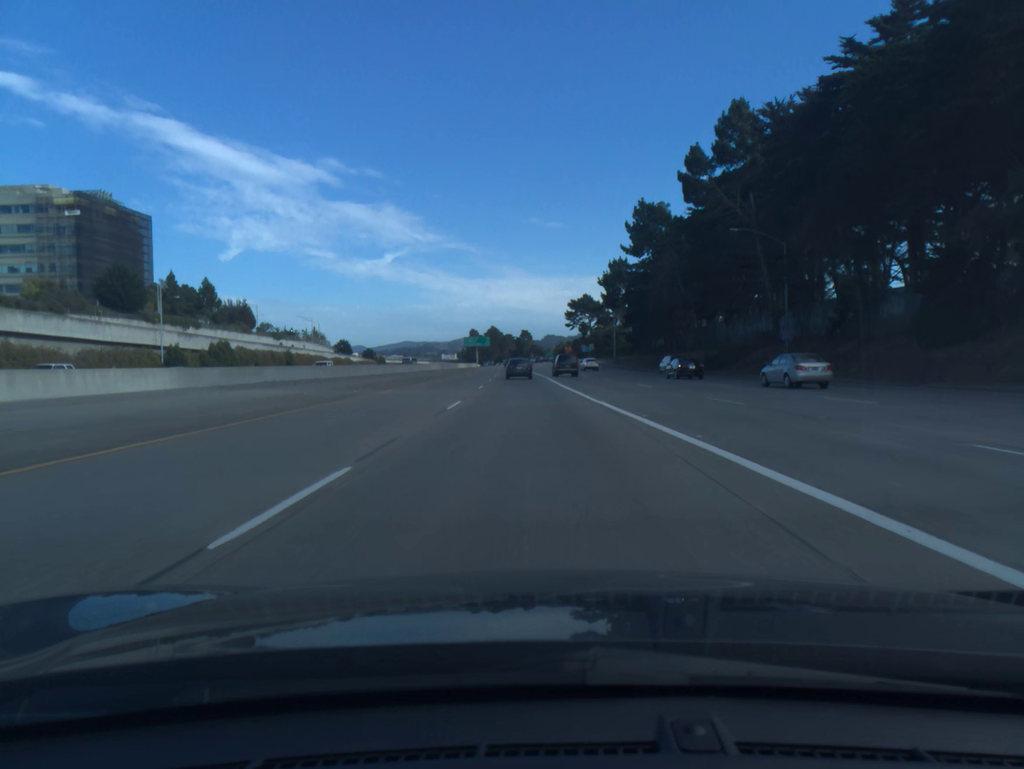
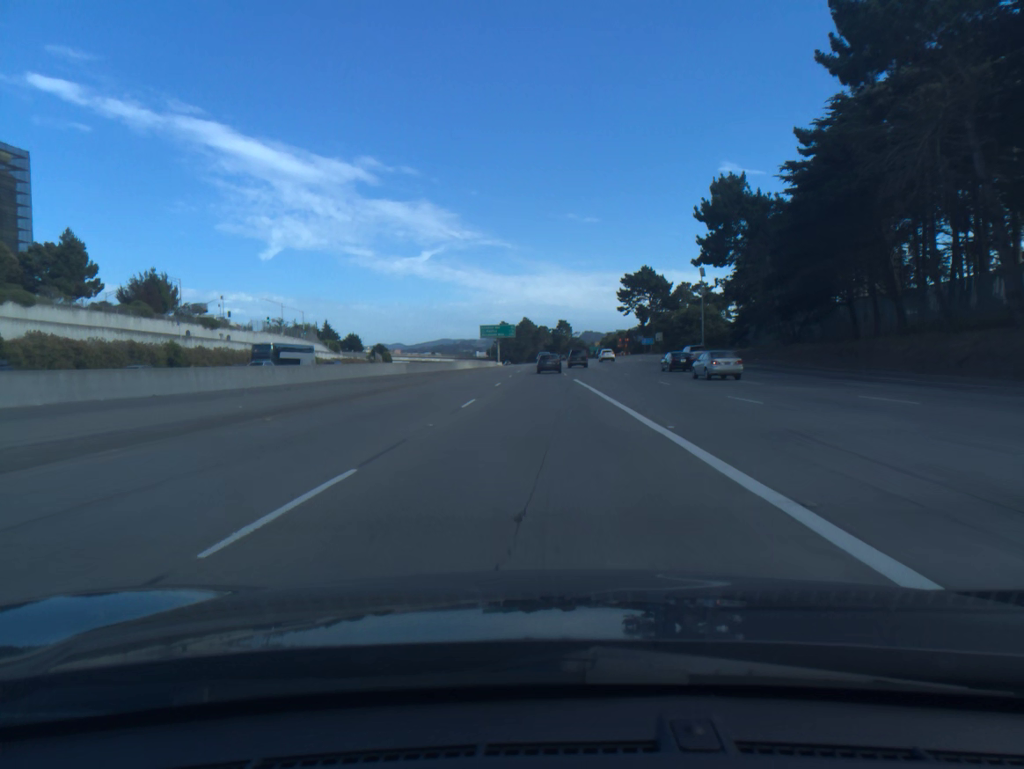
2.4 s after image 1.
(-1.5, +59.0) m; -3°
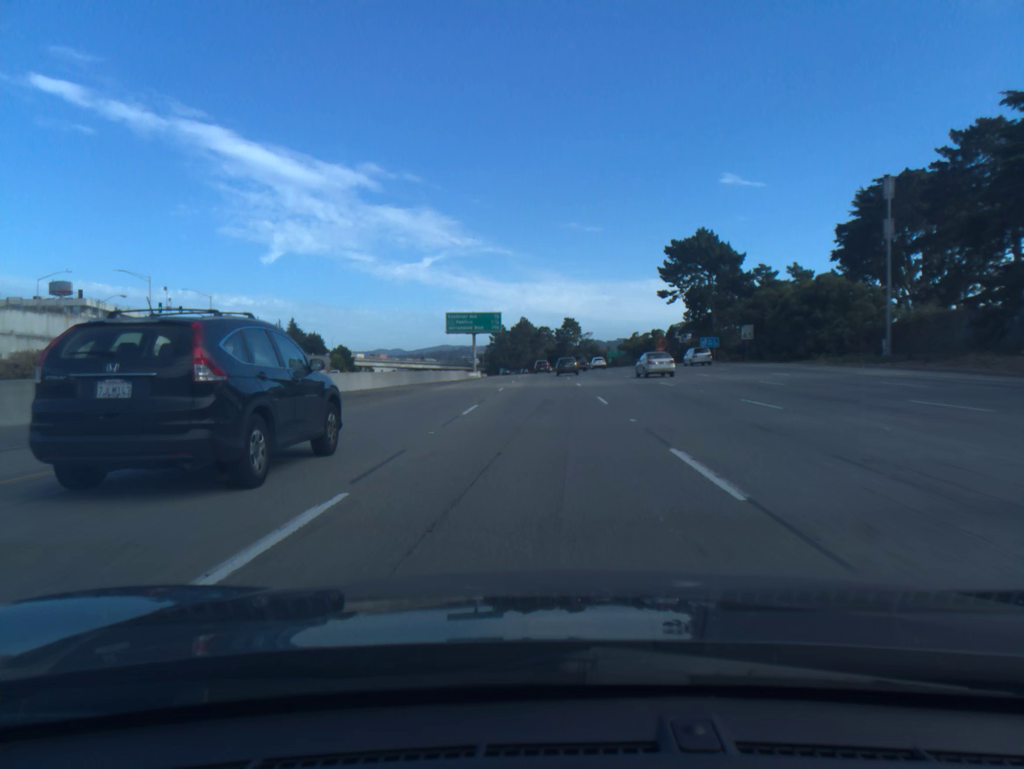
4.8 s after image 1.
(-0.2, +60.1) m; 0°
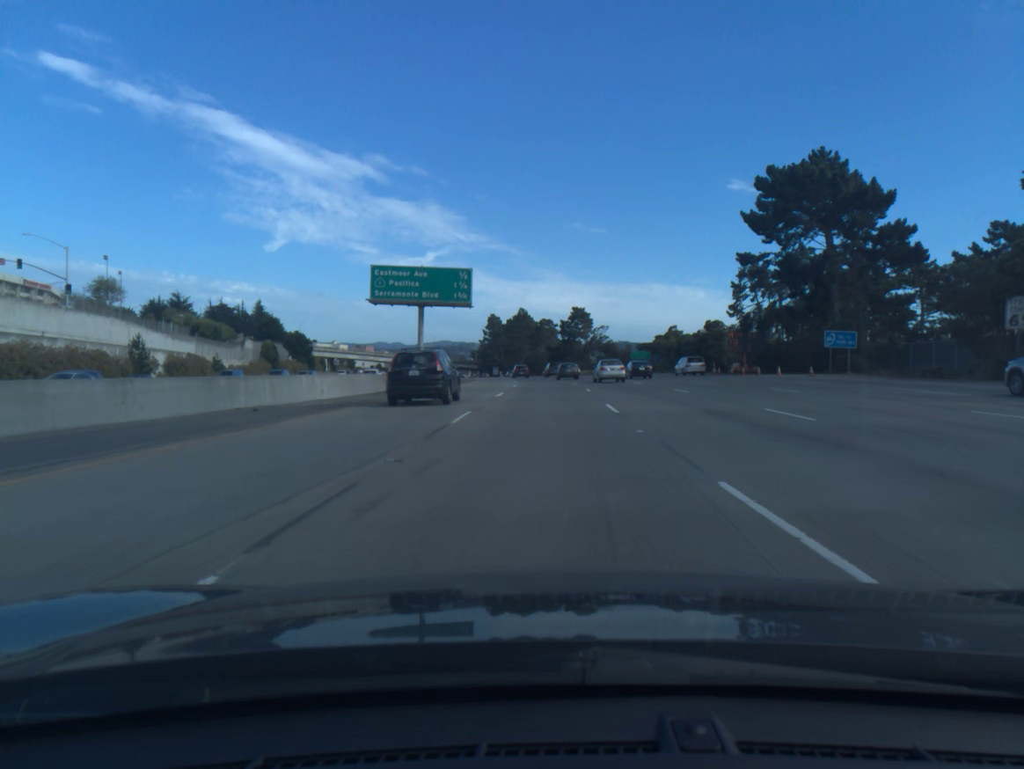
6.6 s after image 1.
(0.0, +46.4) m; 0°
